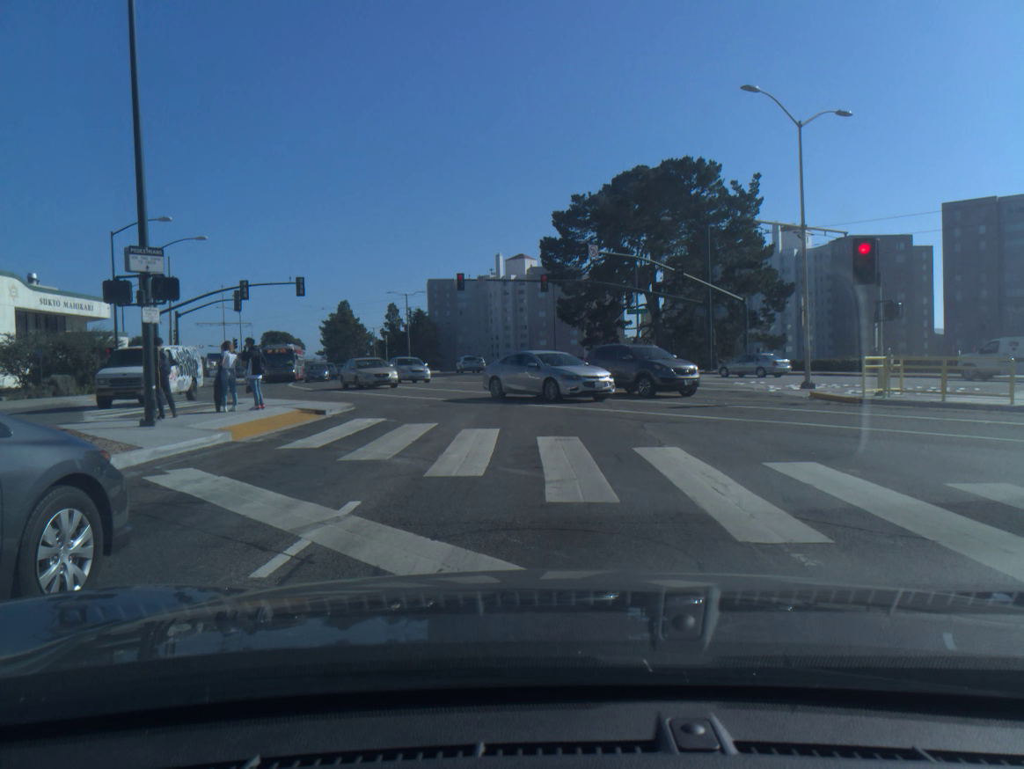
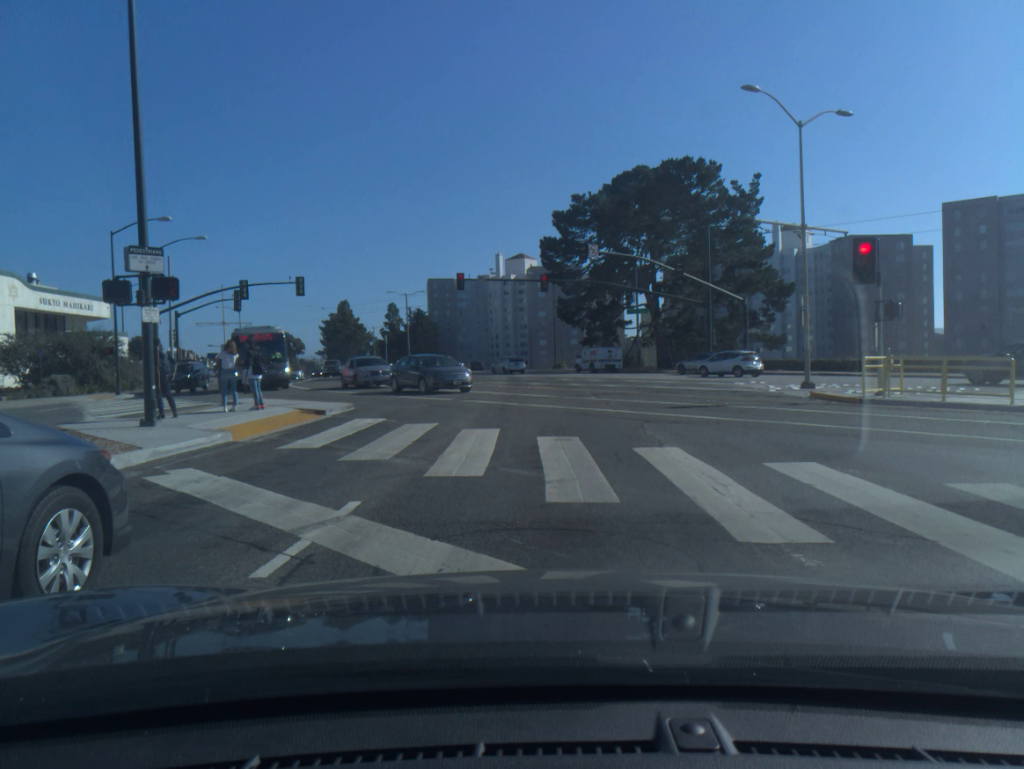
(0.0, 0.0) m; 0°
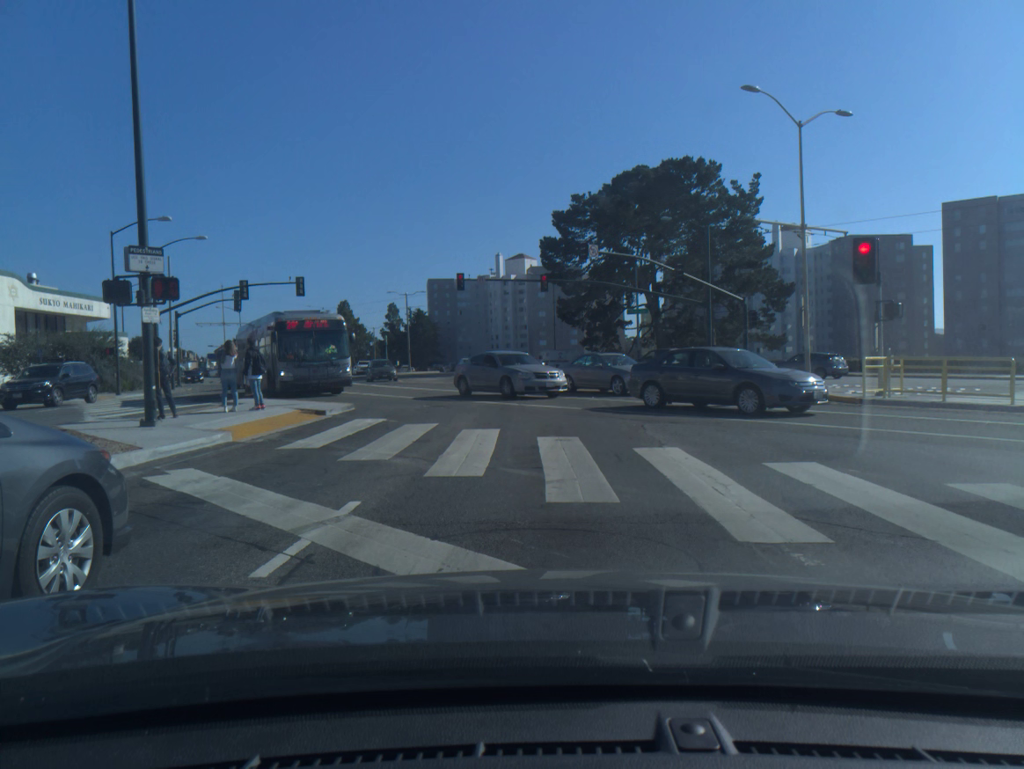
(0.0, 0.0) m; 0°
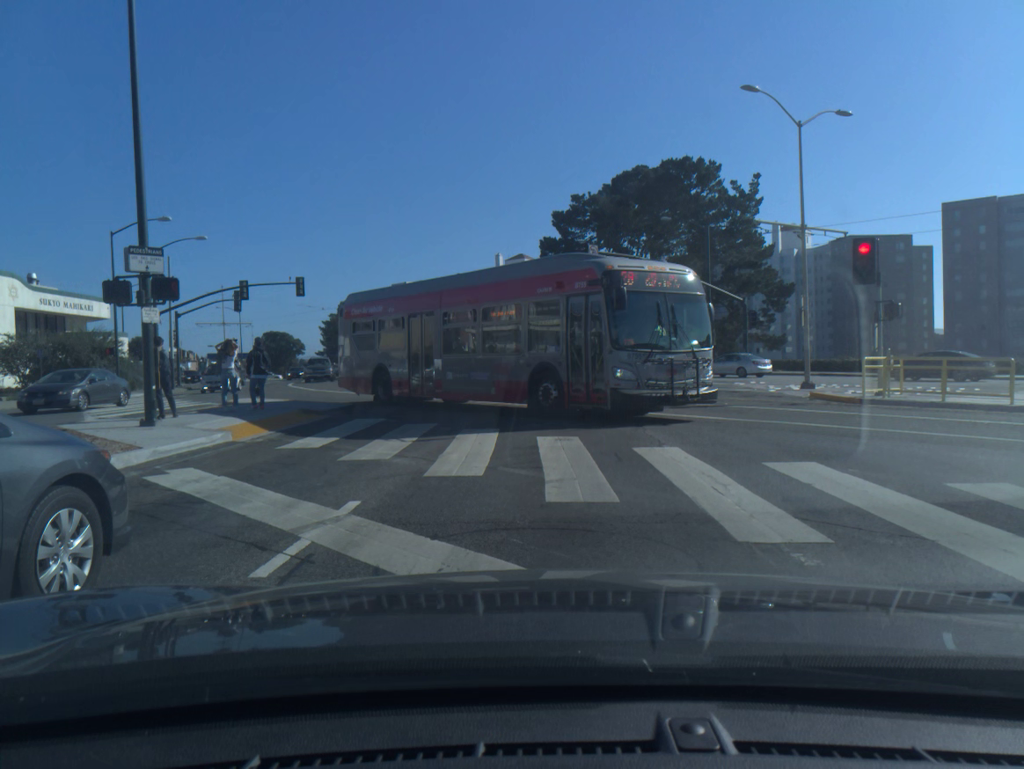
(0.0, 0.0) m; 0°
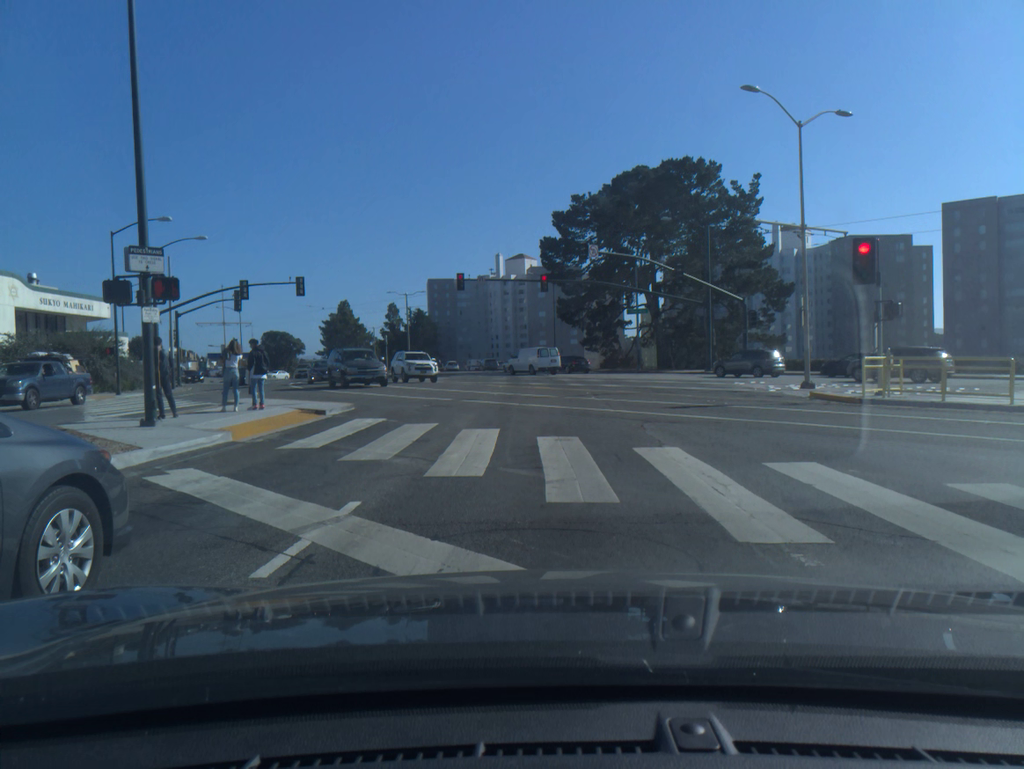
(0.0, 0.0) m; 0°
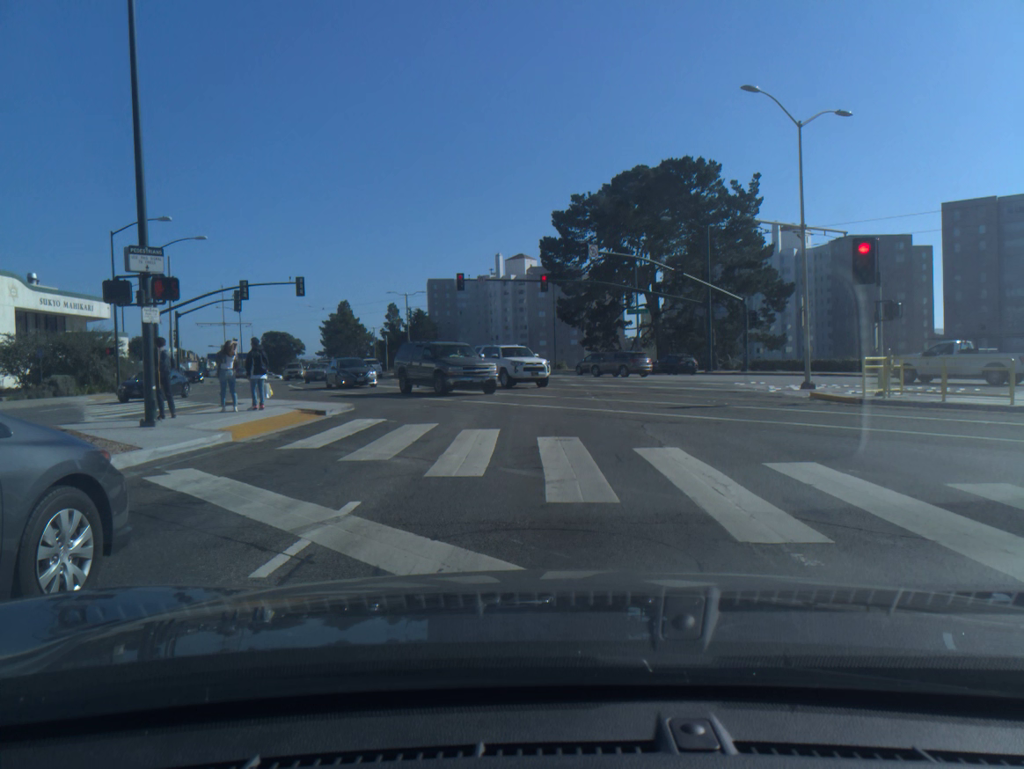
(0.0, 0.0) m; 0°
